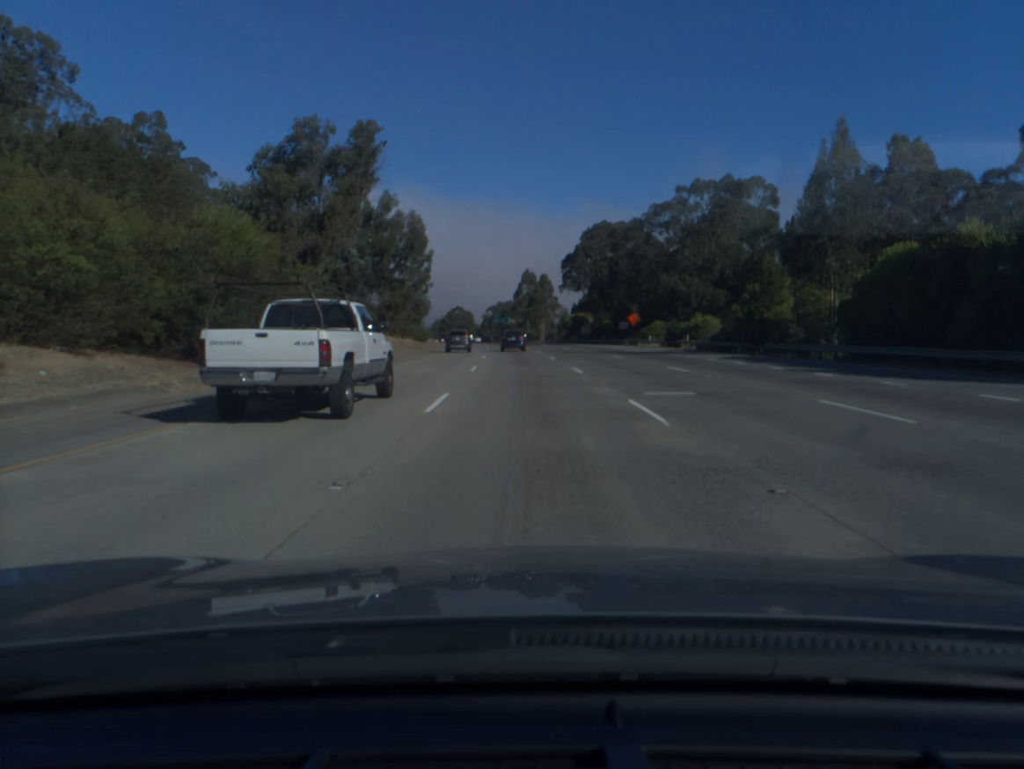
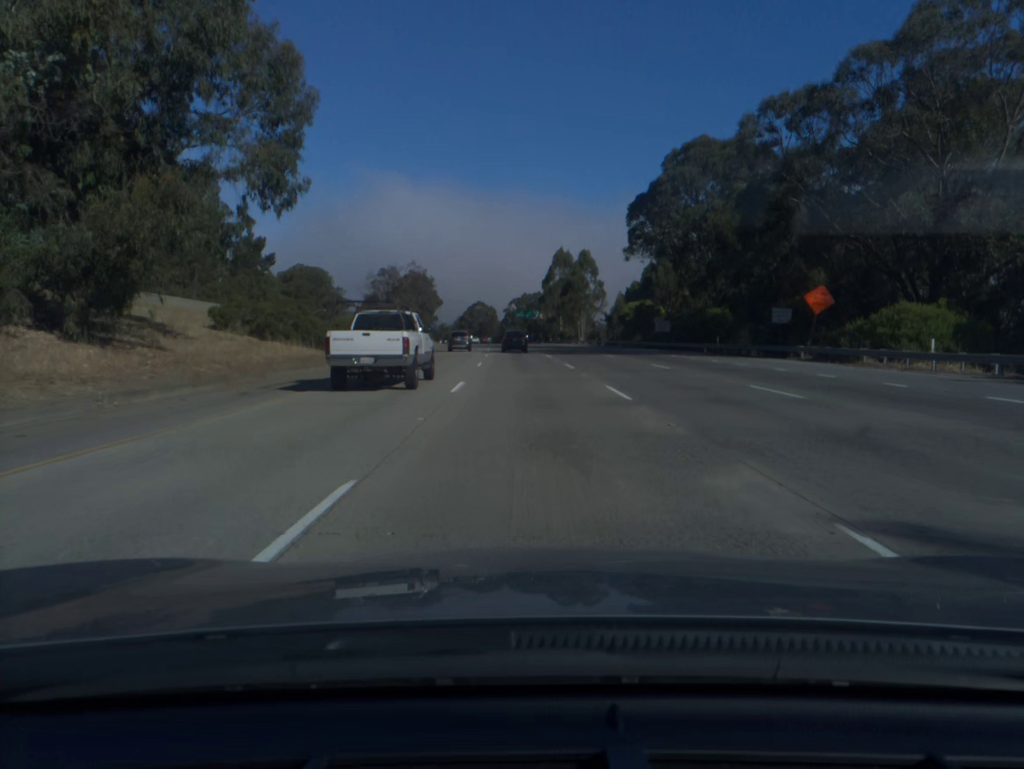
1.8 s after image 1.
(-1.0, +54.1) m; -2°
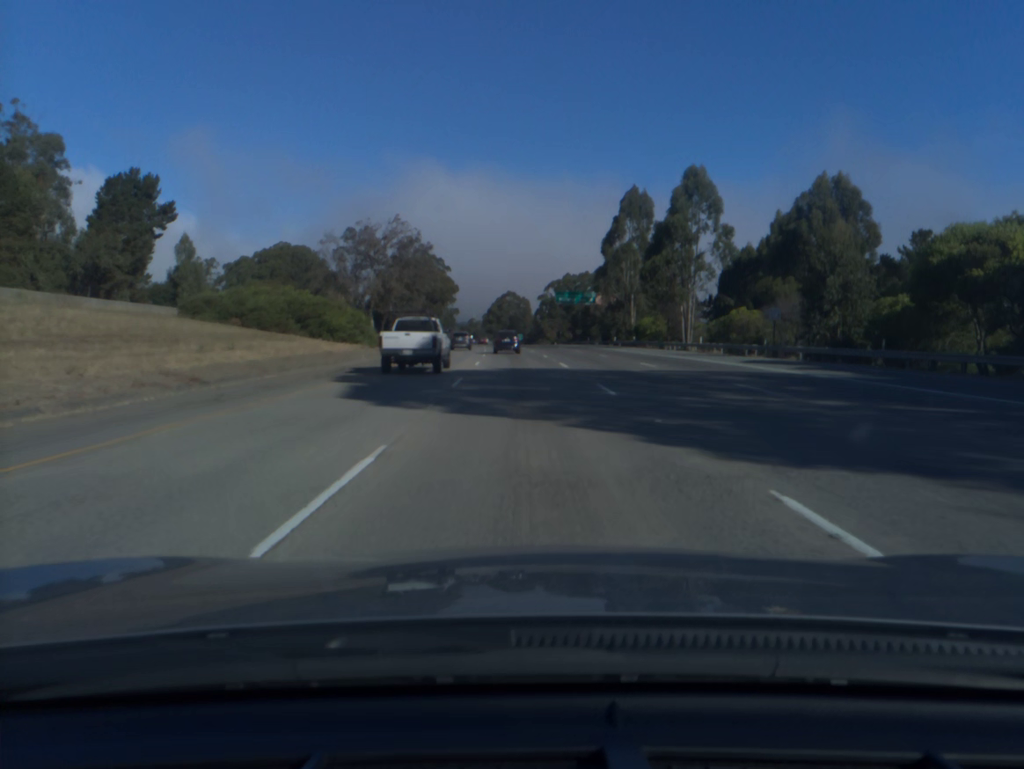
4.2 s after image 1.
(-1.5, +71.8) m; -2°
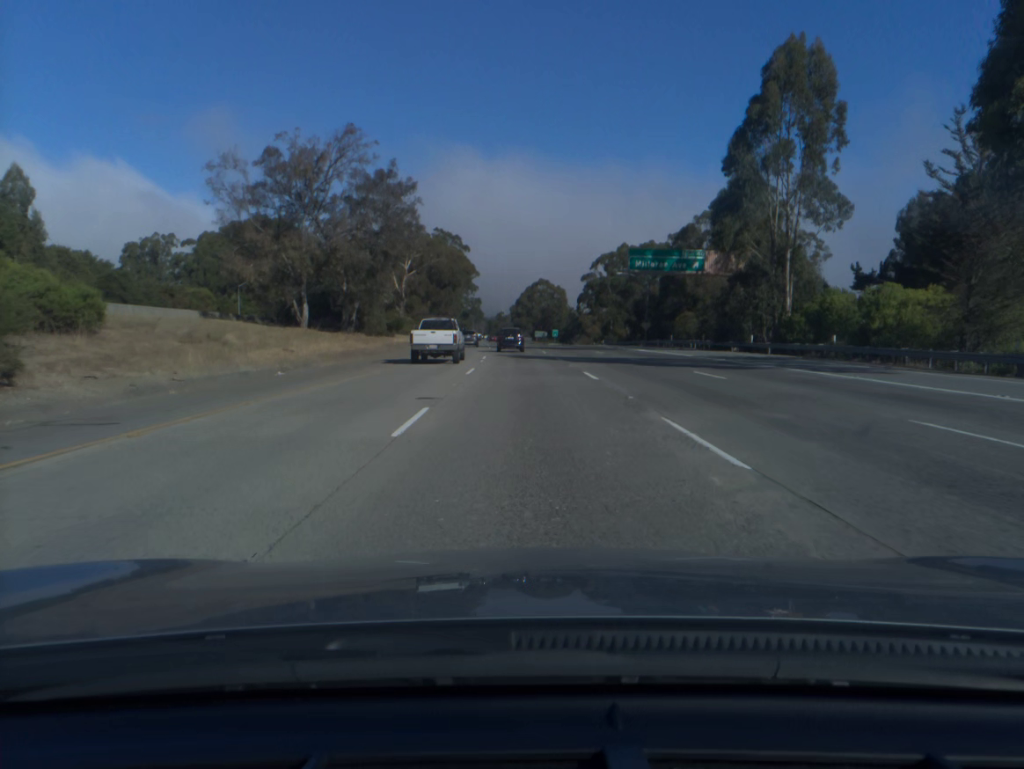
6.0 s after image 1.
(-1.1, +53.3) m; -2°
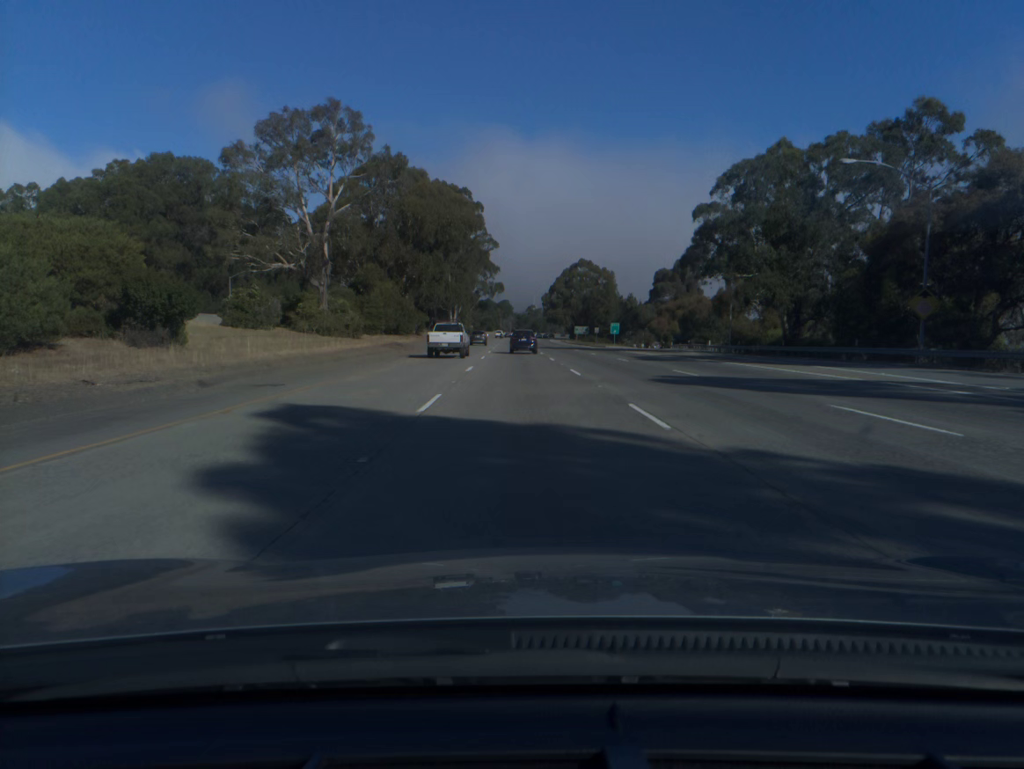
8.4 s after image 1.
(-1.4, +69.8) m; -2°
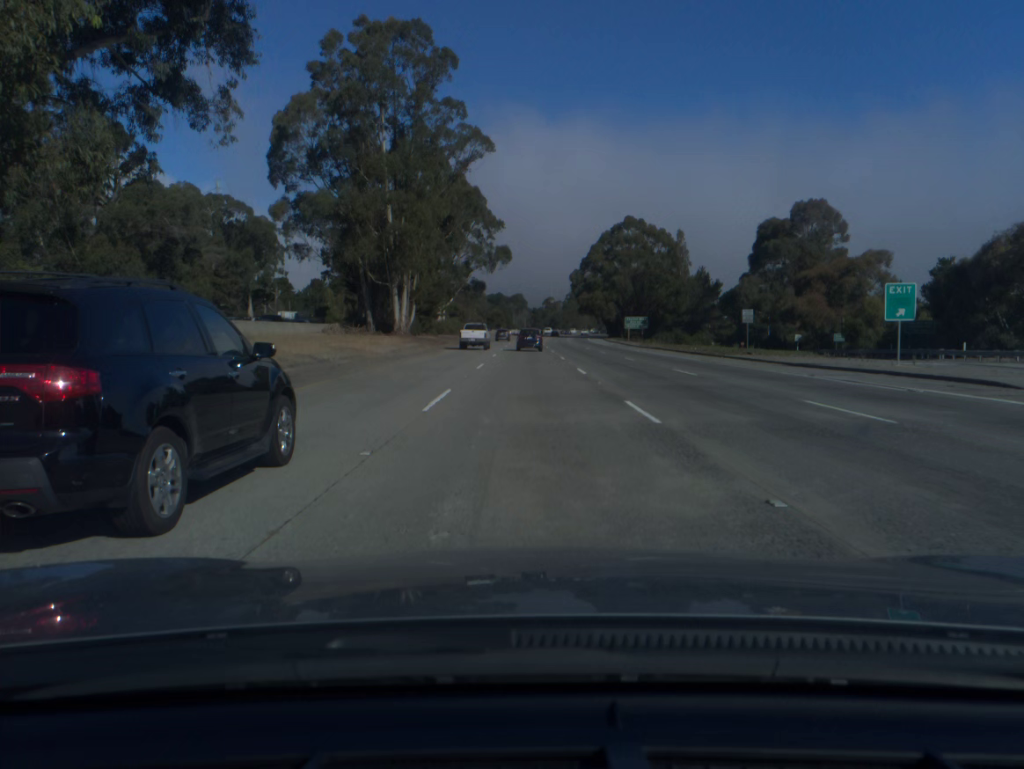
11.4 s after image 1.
(-1.3, +86.7) m; -1°
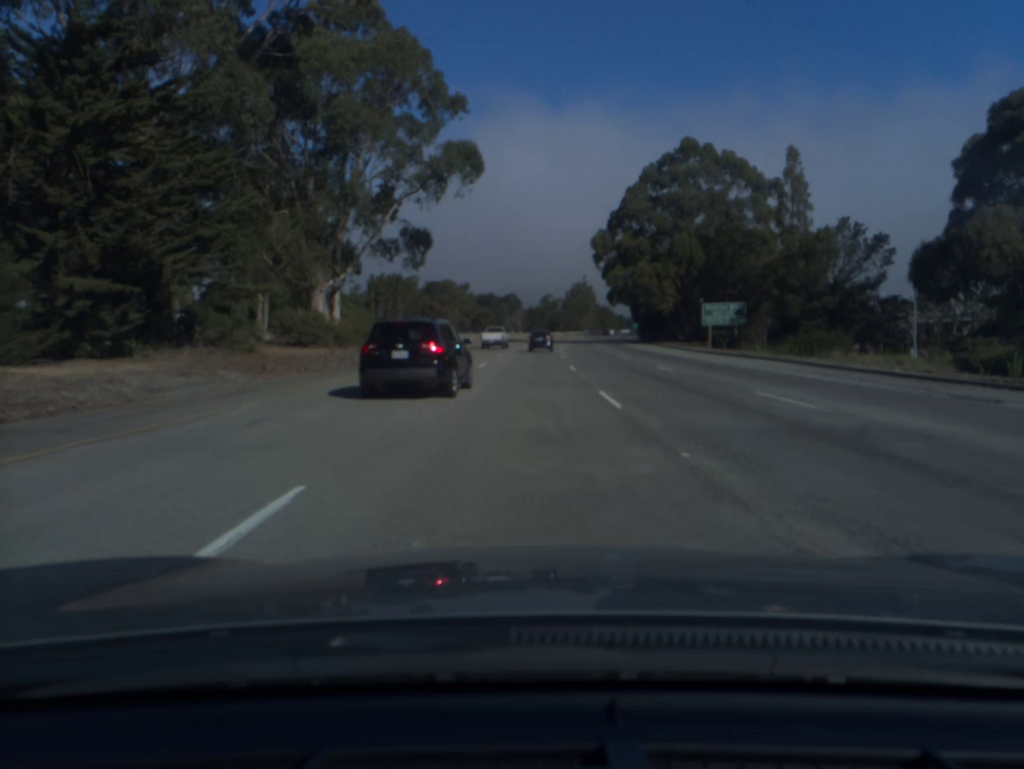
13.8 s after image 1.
(+0.2, +70.1) m; 0°
